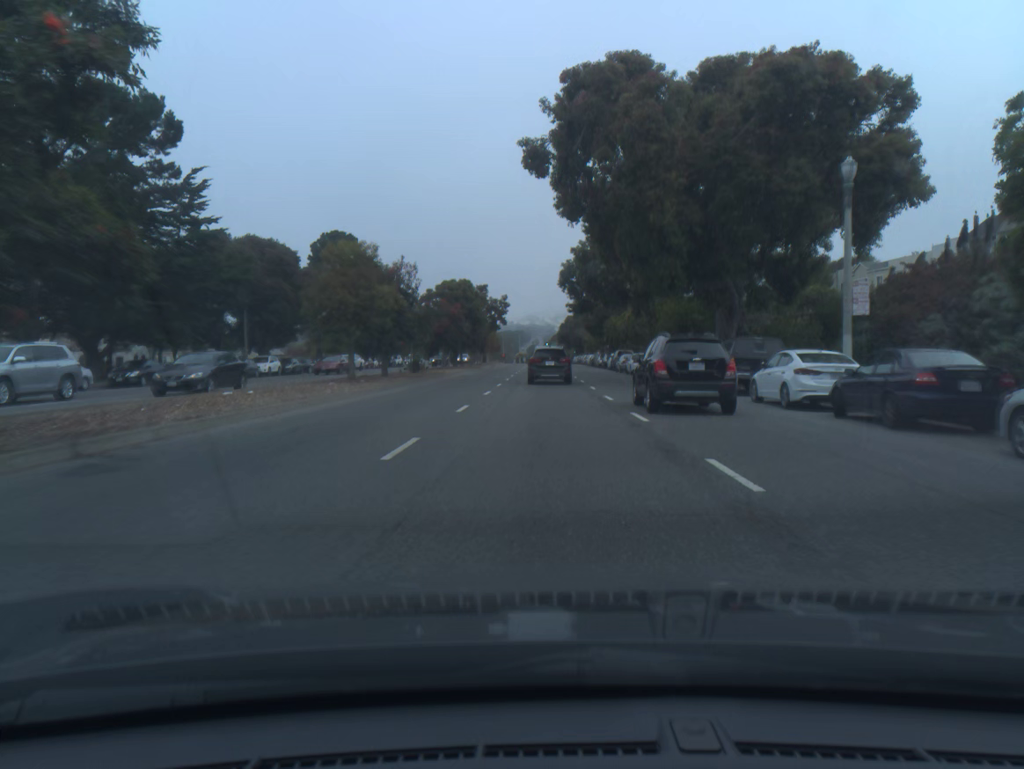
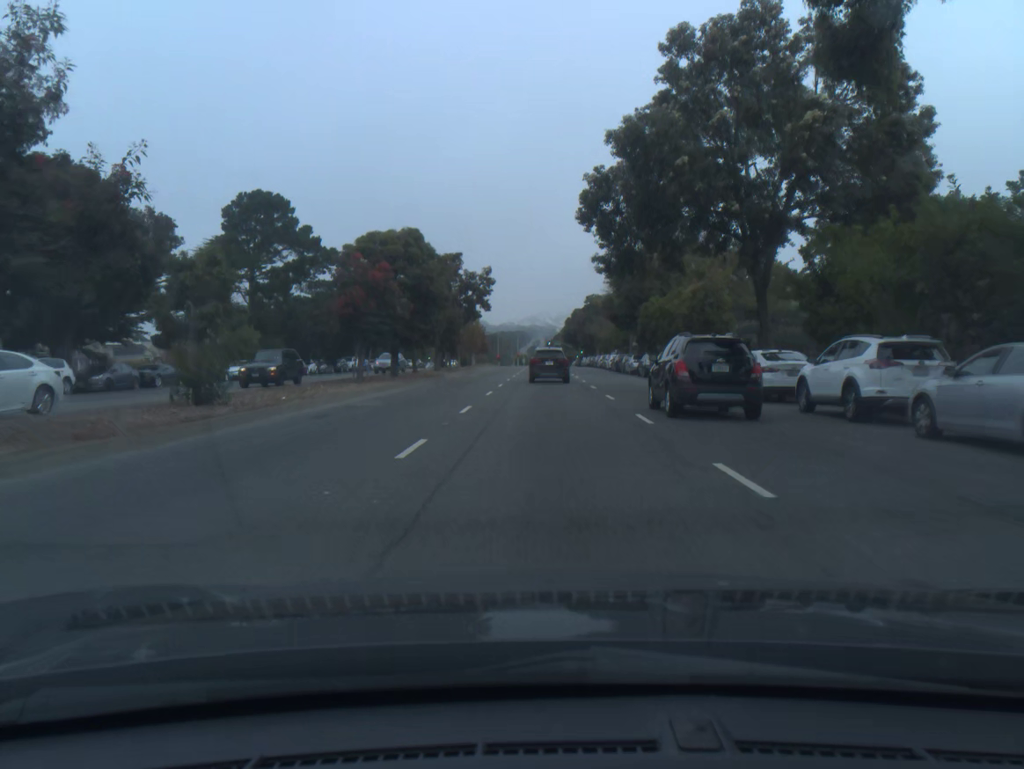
(0.0, +29.1) m; 0°
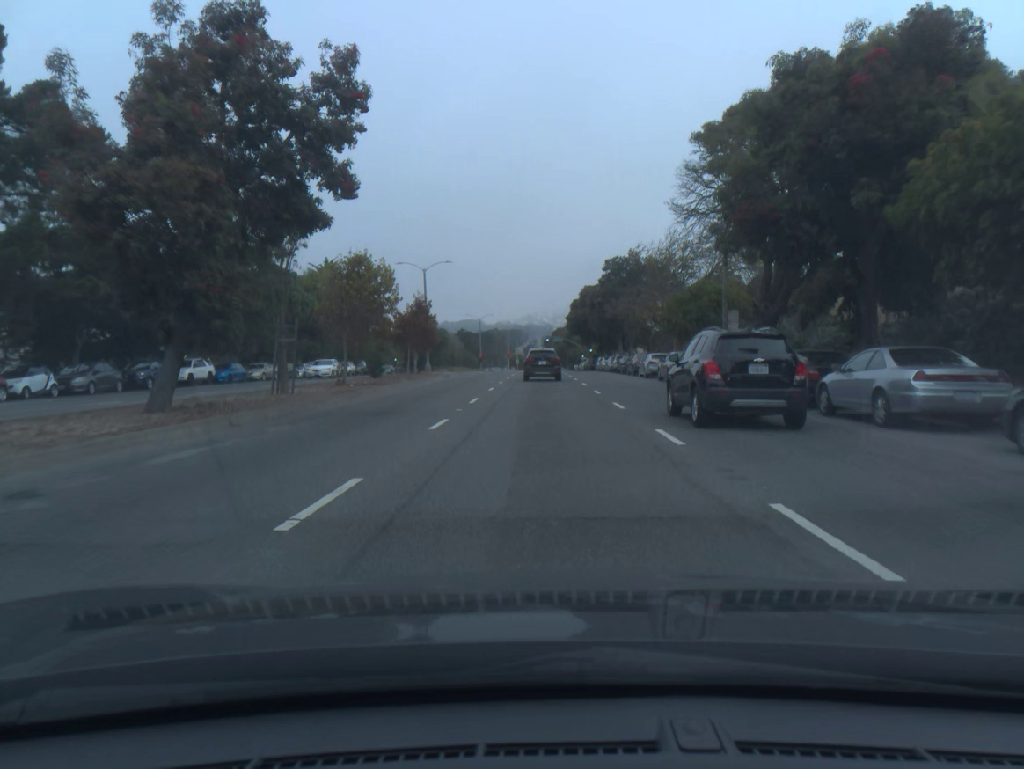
(+0.1, +39.9) m; 0°
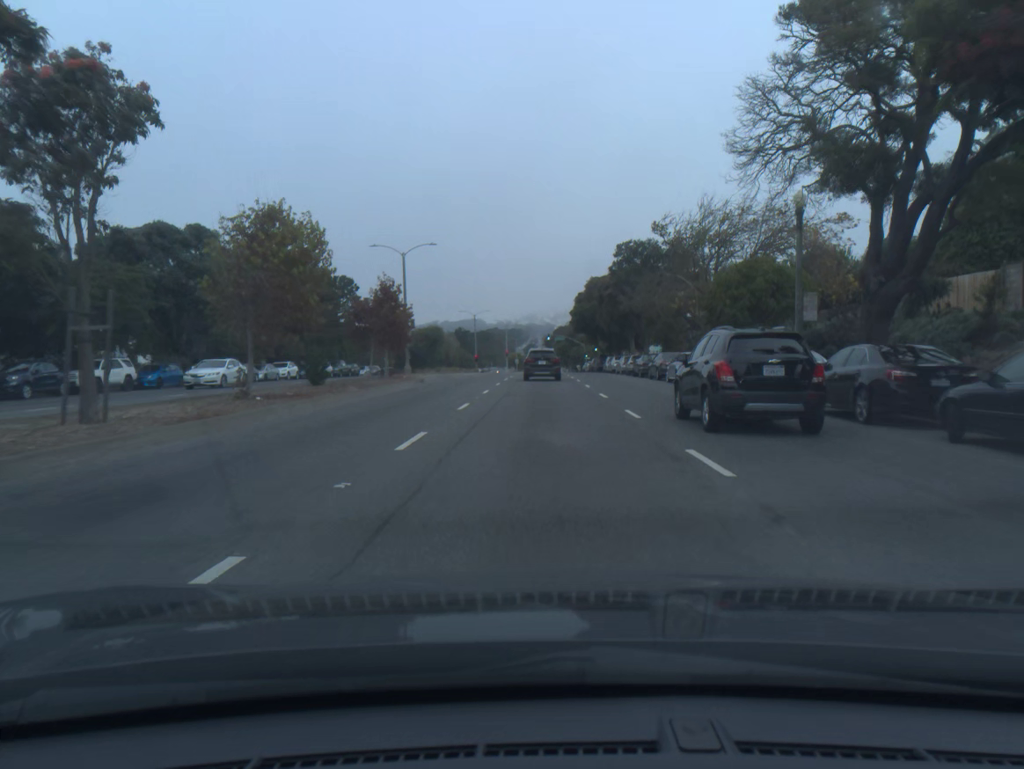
(0.0, +10.1) m; 0°
